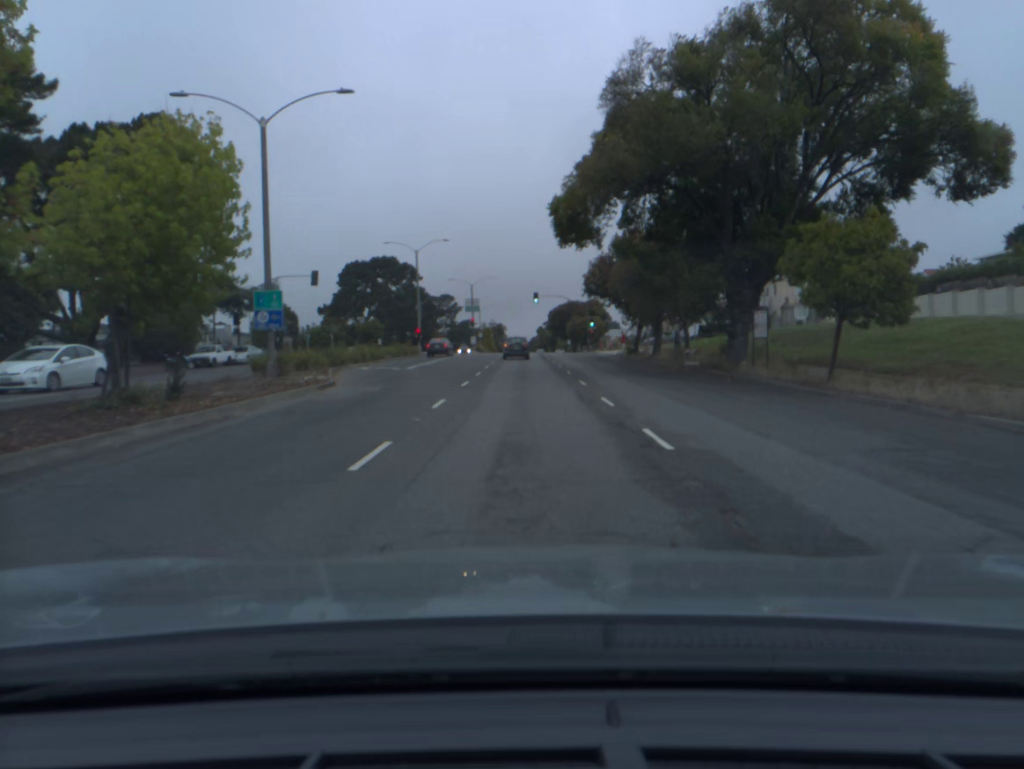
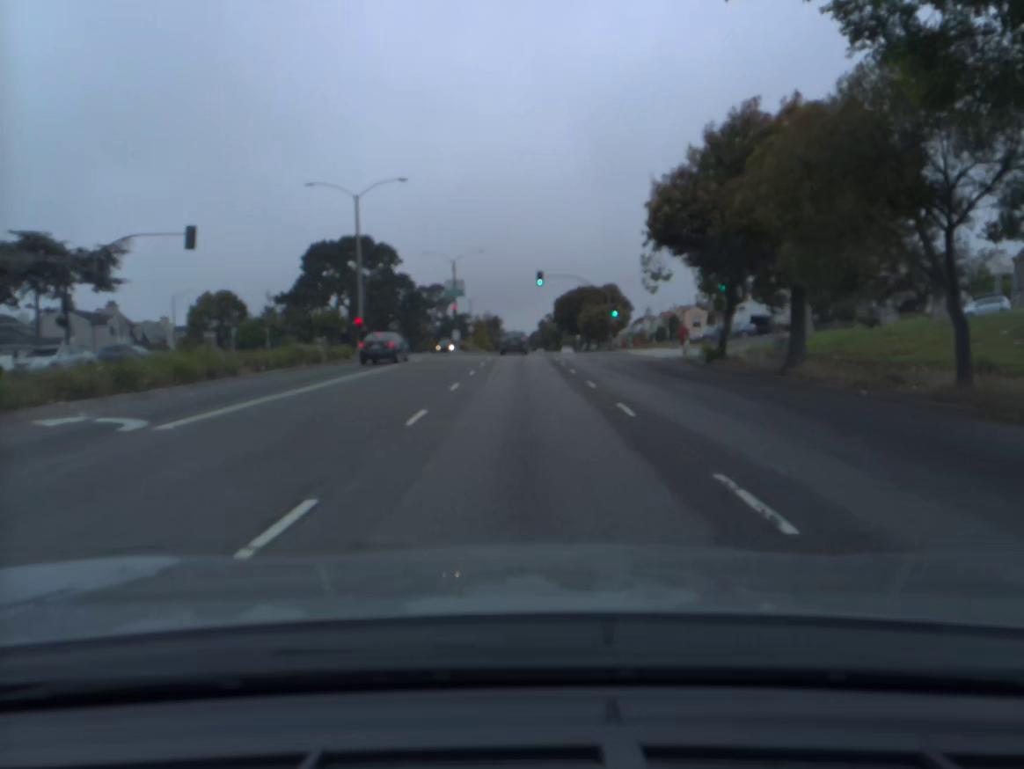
(0.0, +25.2) m; 0°
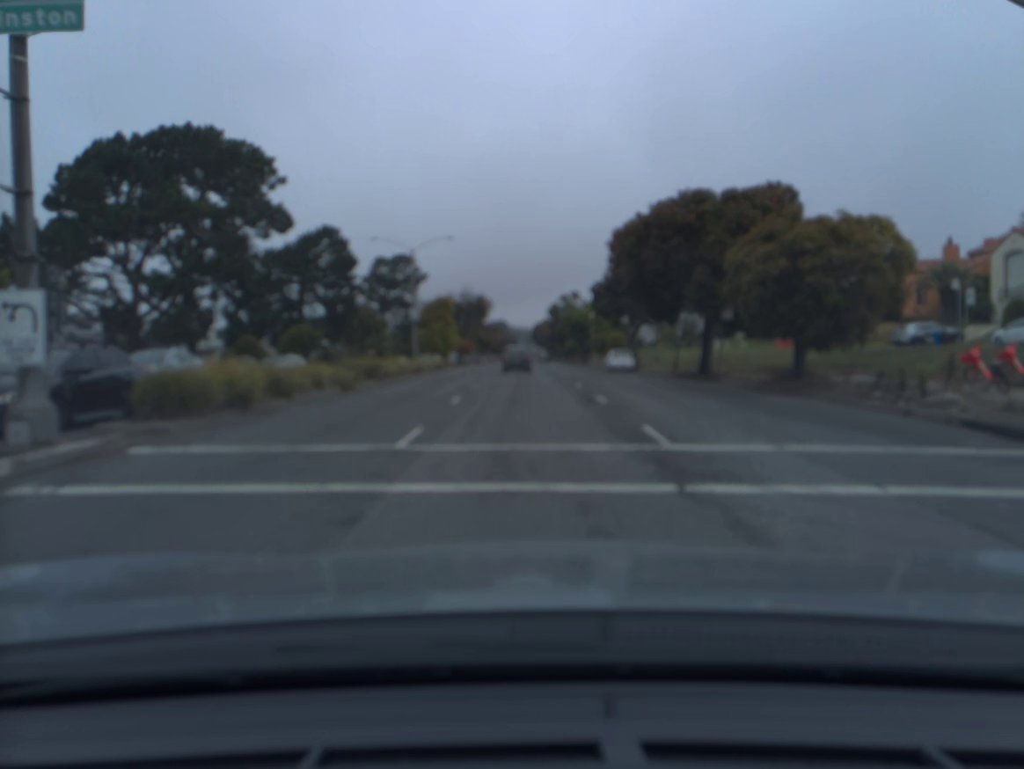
(0.0, +62.2) m; 0°
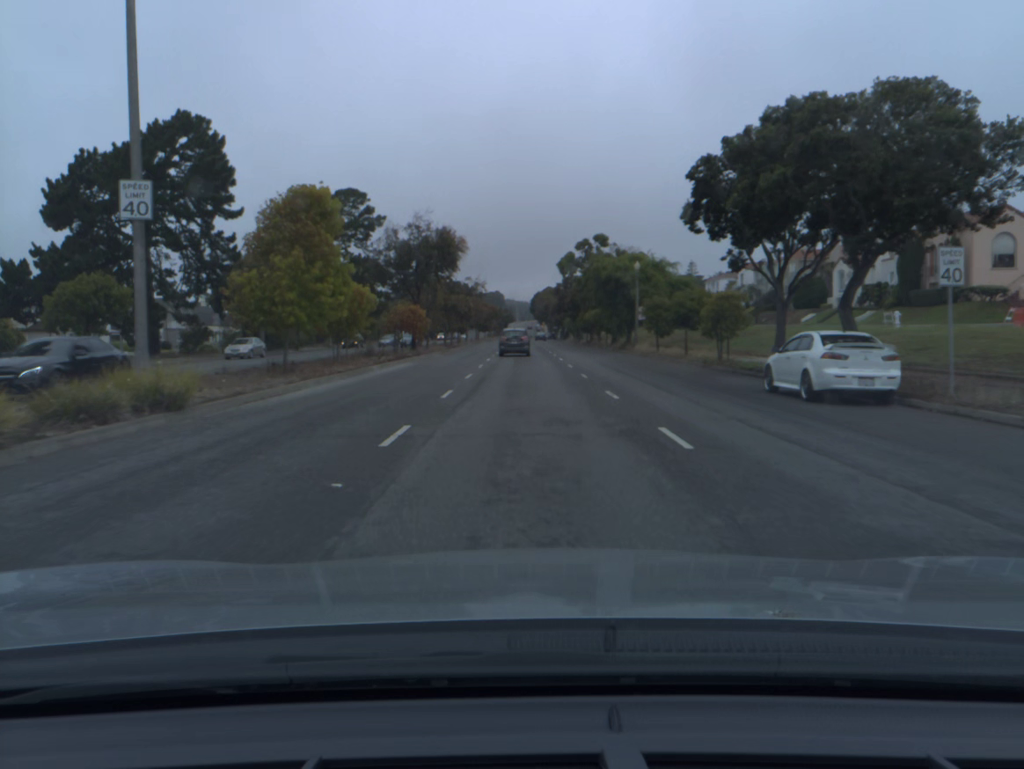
(0.0, +37.3) m; 0°
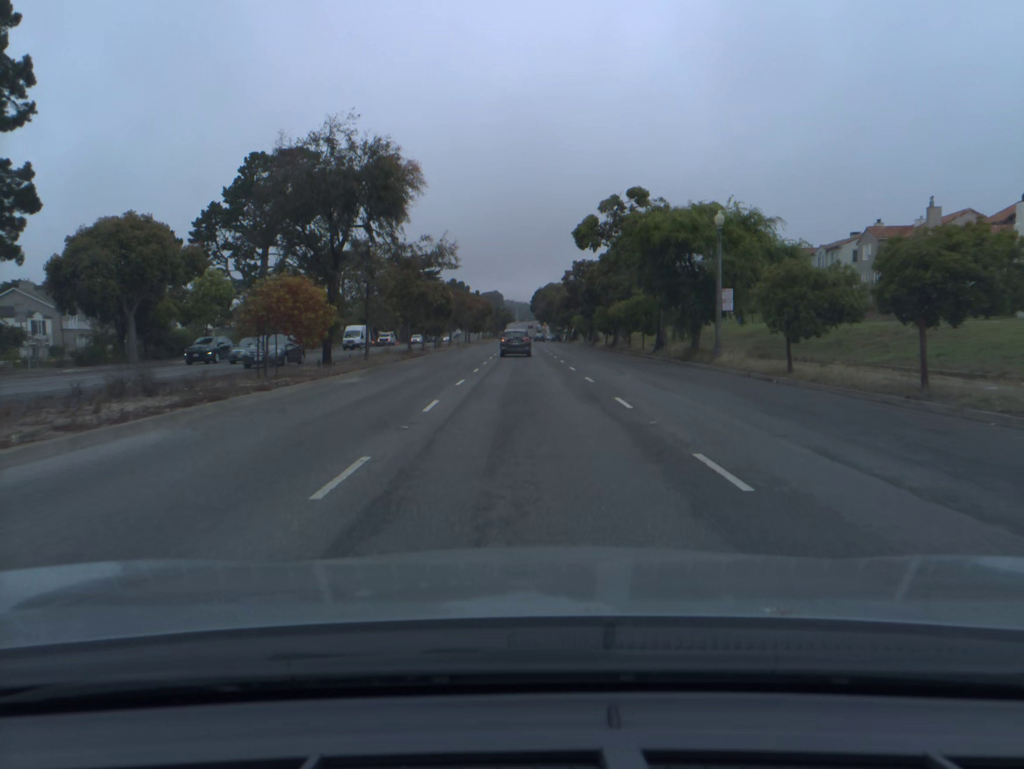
(0.0, +24.9) m; 0°
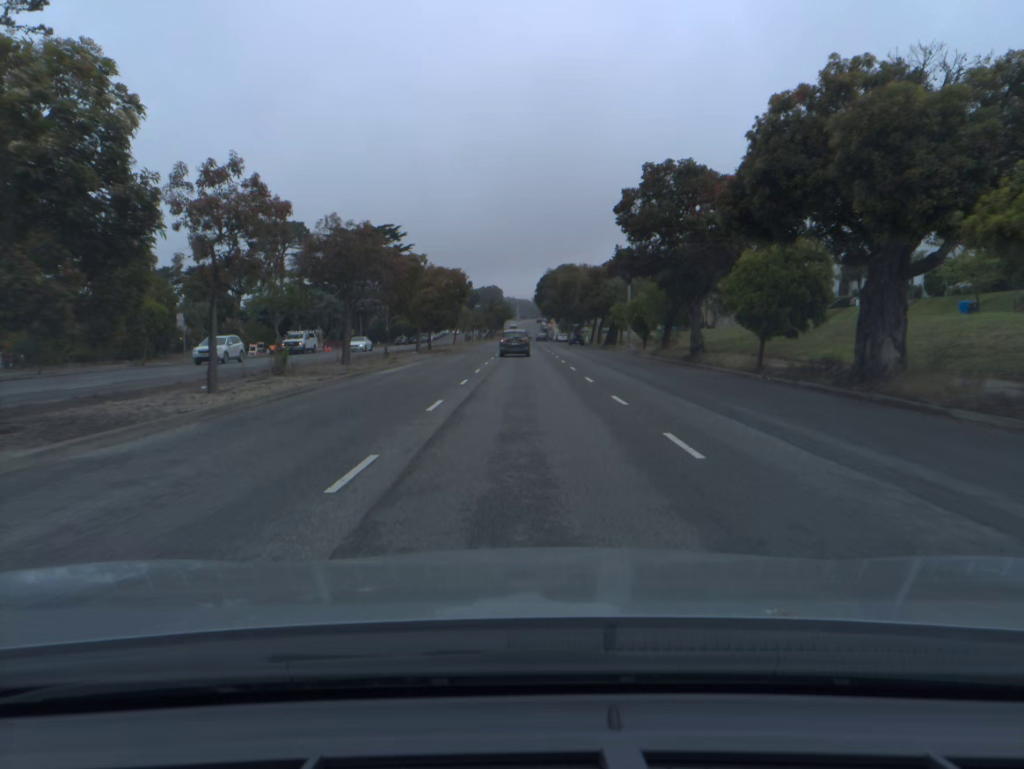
(-0.1, +50.0) m; 0°
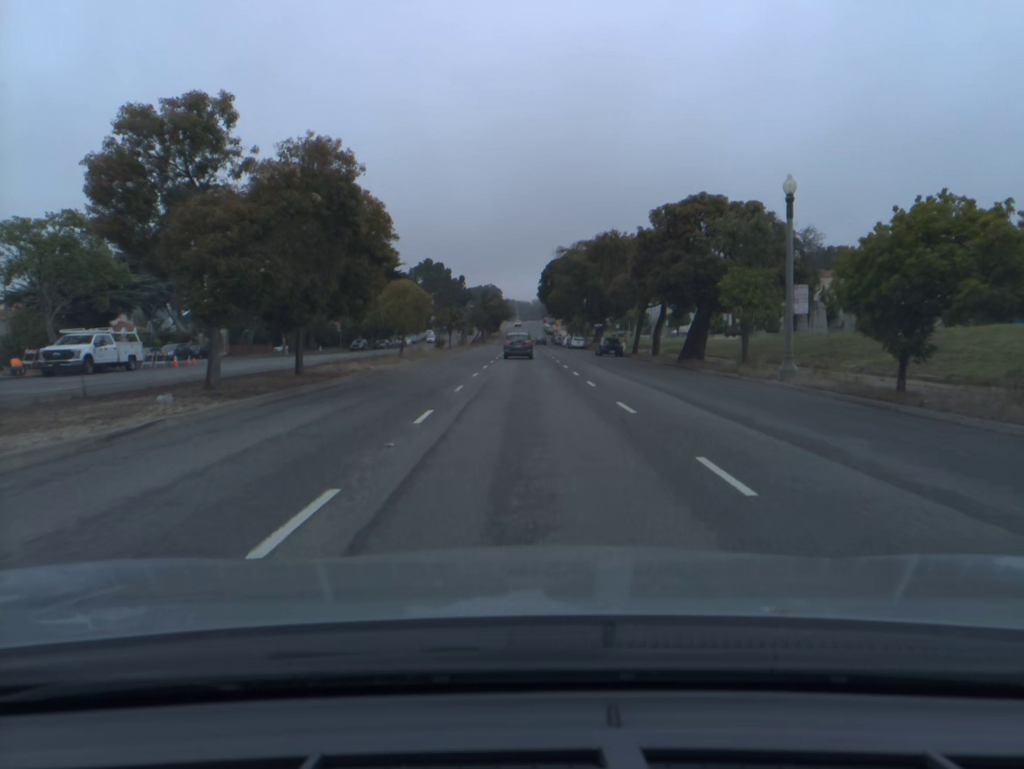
(0.0, +37.9) m; 0°
